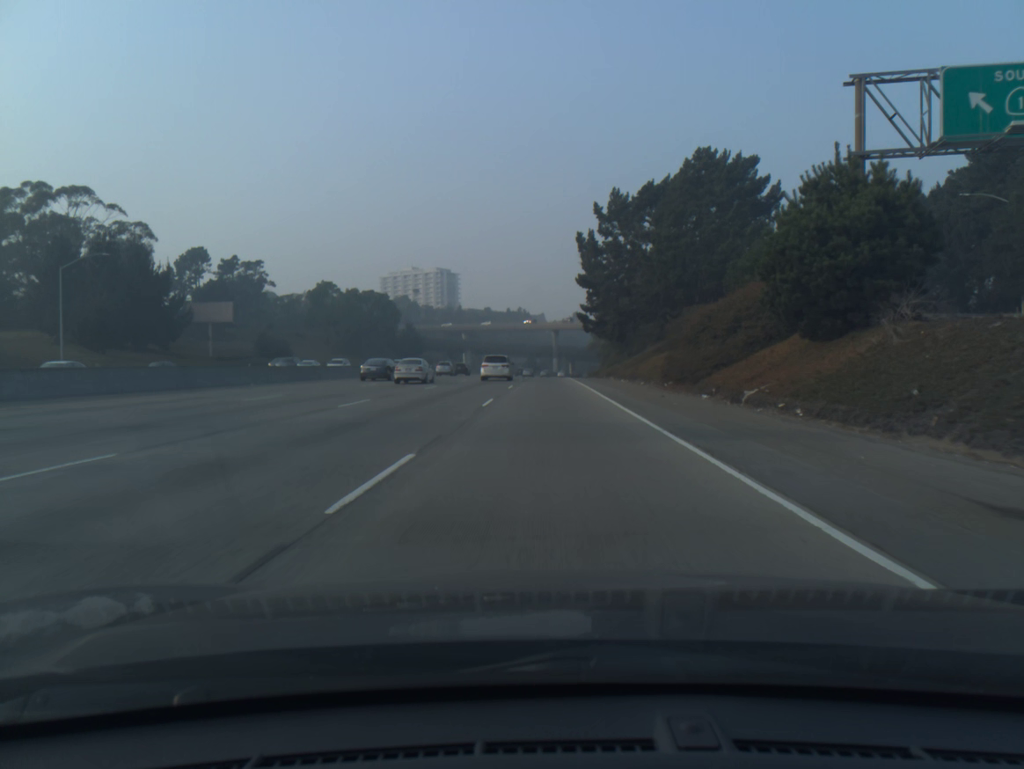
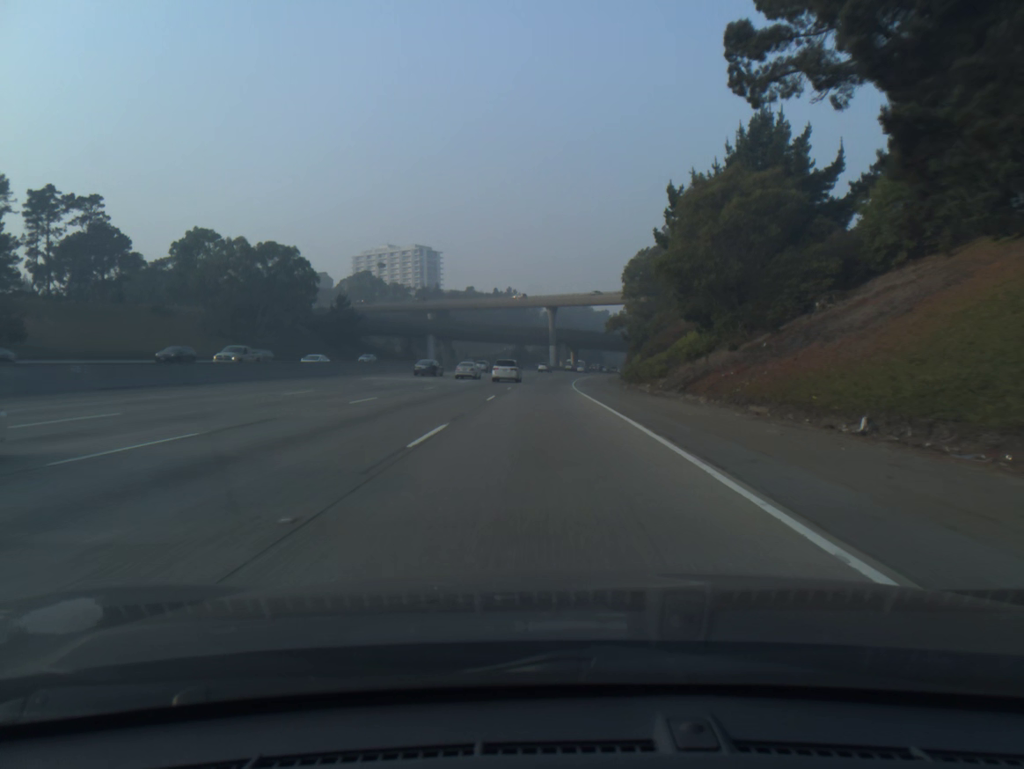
(+0.6, +68.3) m; 0°
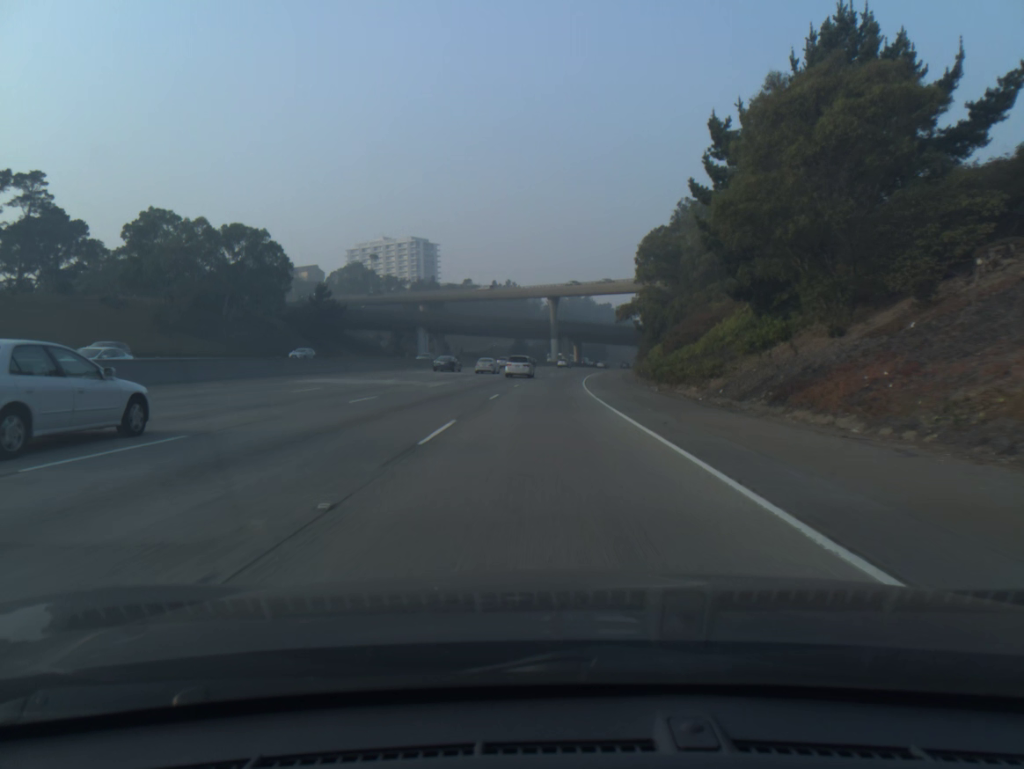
(0.0, +14.3) m; 0°
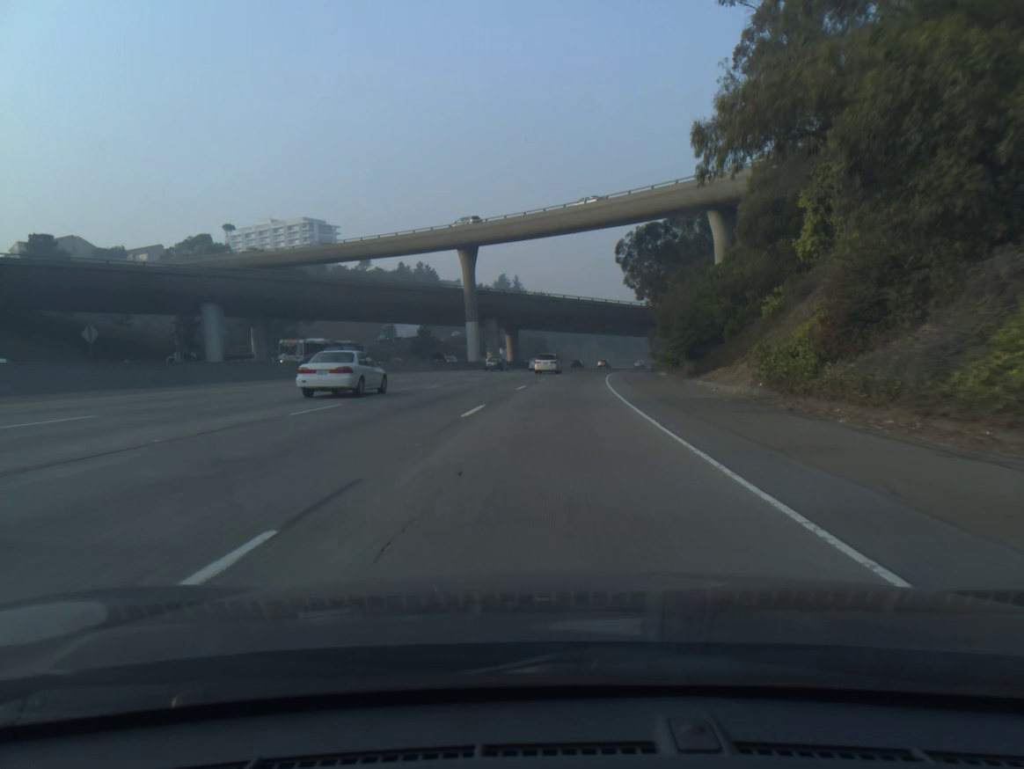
(+2.5, +73.9) m; +5°
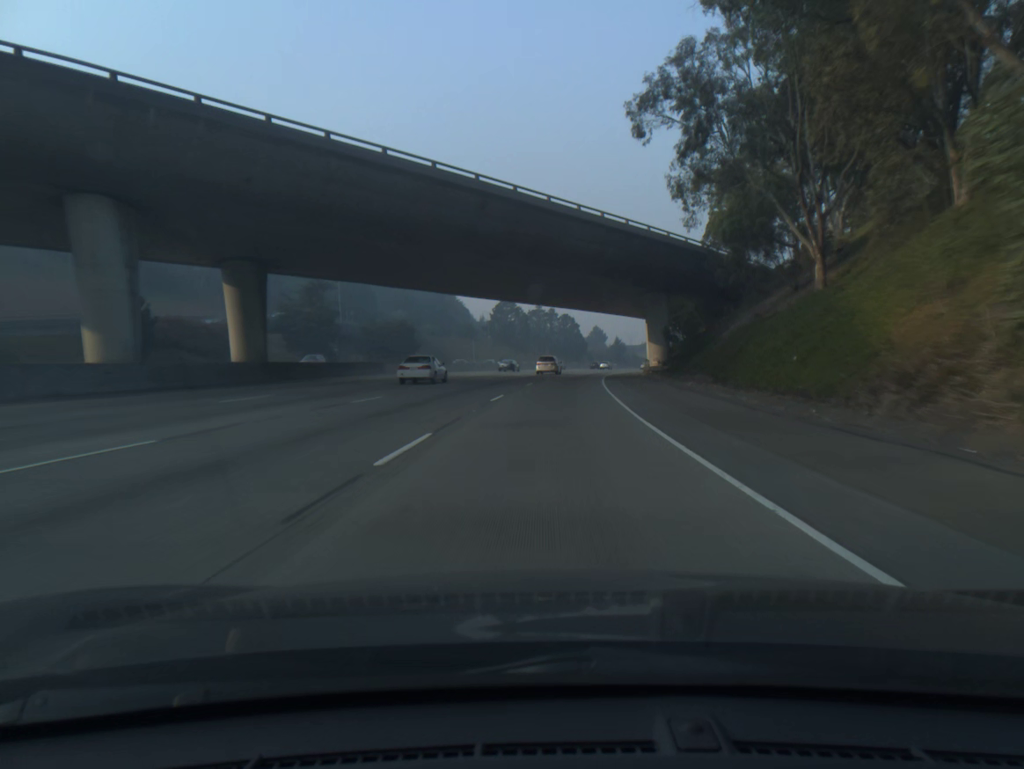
(+5.3, +77.1) m; +8°
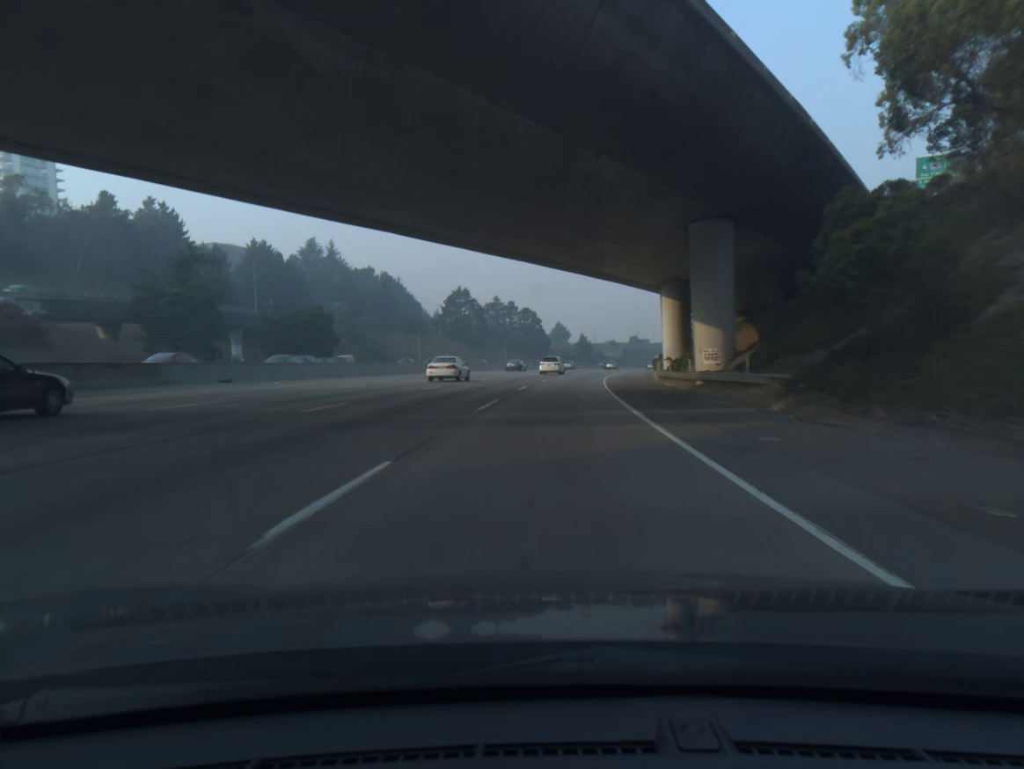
(+0.8, +32.1) m; +3°
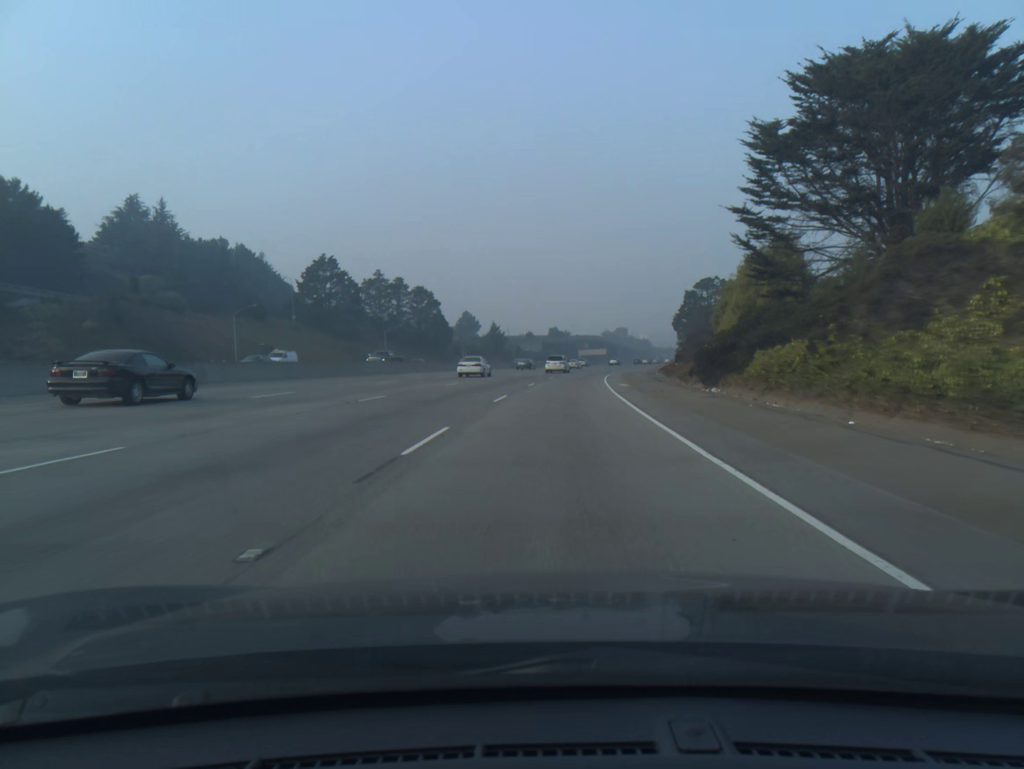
(+3.5, +66.2) m; +6°
